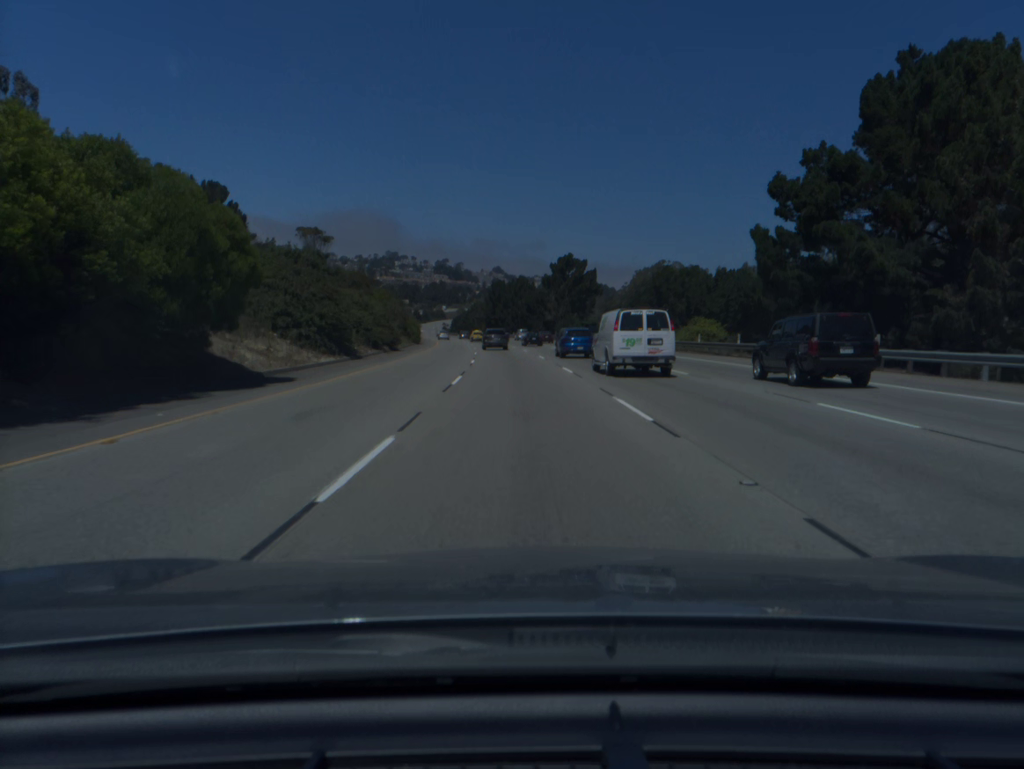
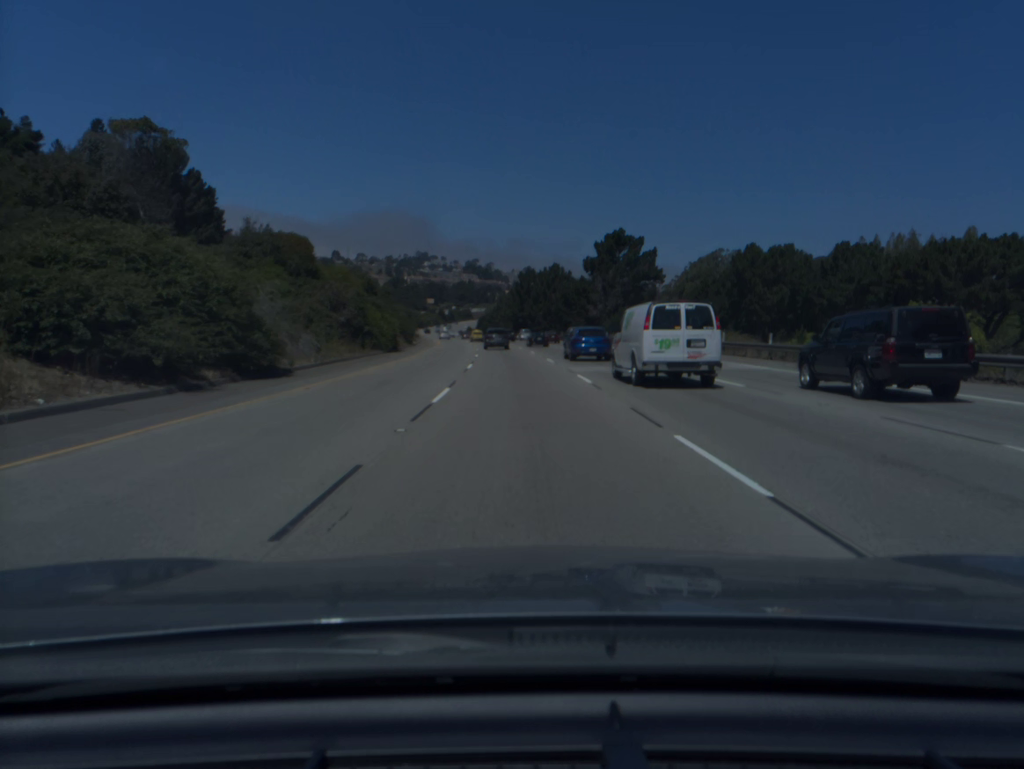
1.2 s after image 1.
(-0.6, +34.8) m; -2°
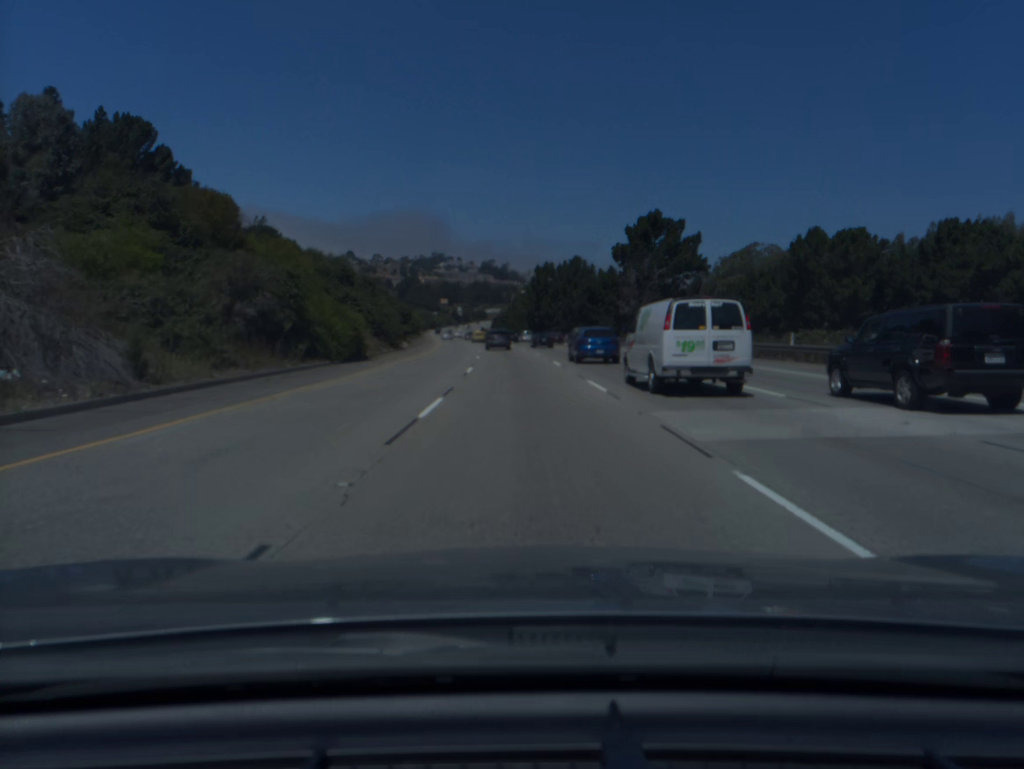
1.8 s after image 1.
(-0.2, +17.4) m; -1°
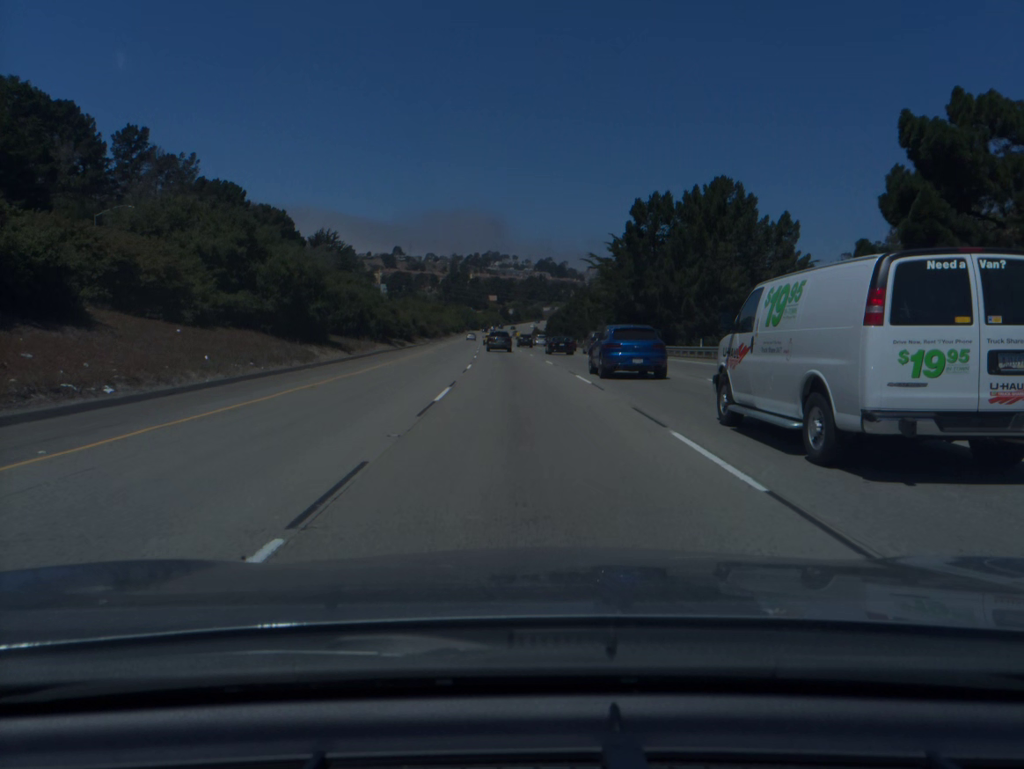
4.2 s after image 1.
(-2.6, +69.8) m; -4°
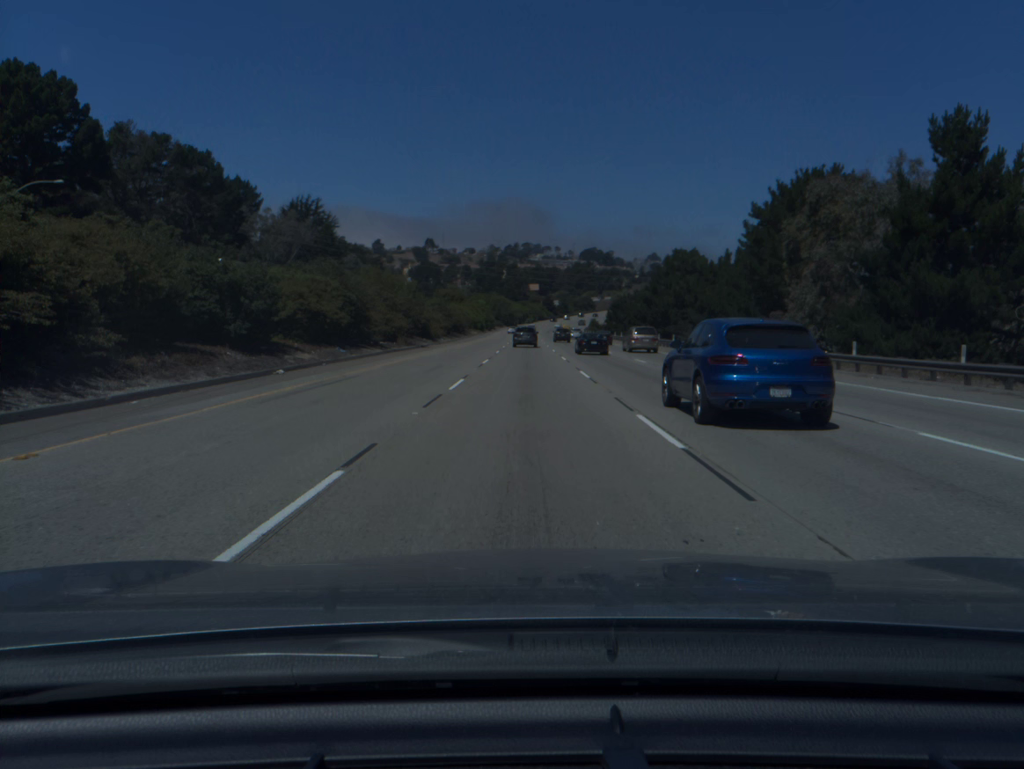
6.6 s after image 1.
(-2.2, +70.2) m; -3°
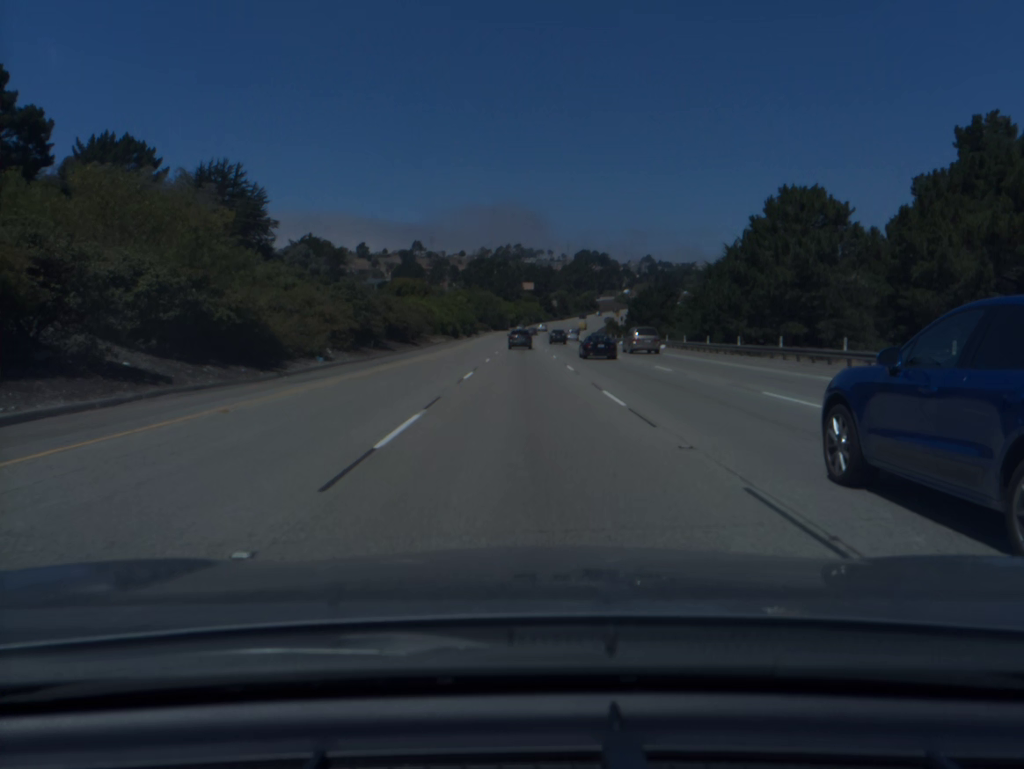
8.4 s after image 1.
(0.0, +53.0) m; 0°
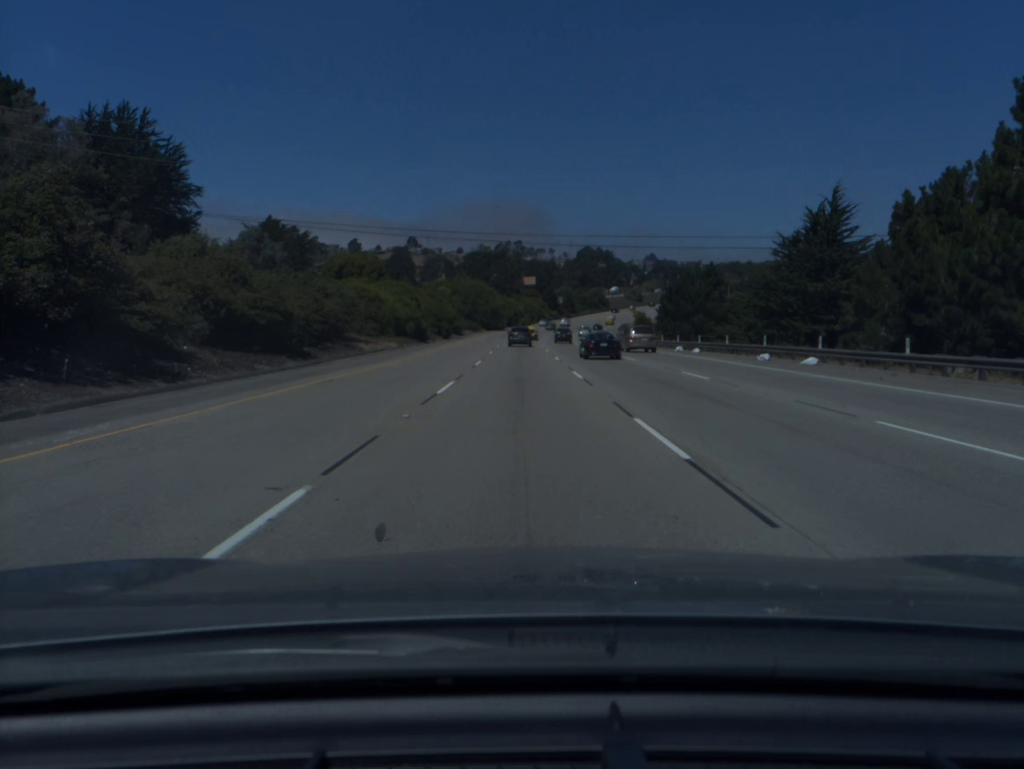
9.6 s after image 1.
(0.0, +35.5) m; 0°
